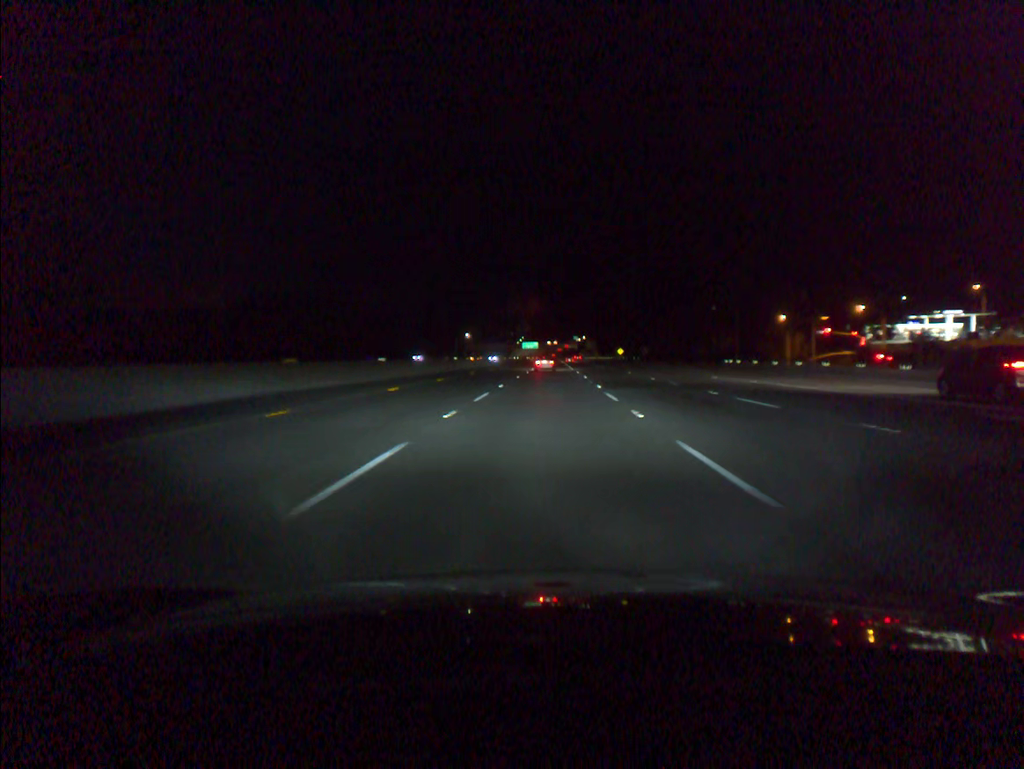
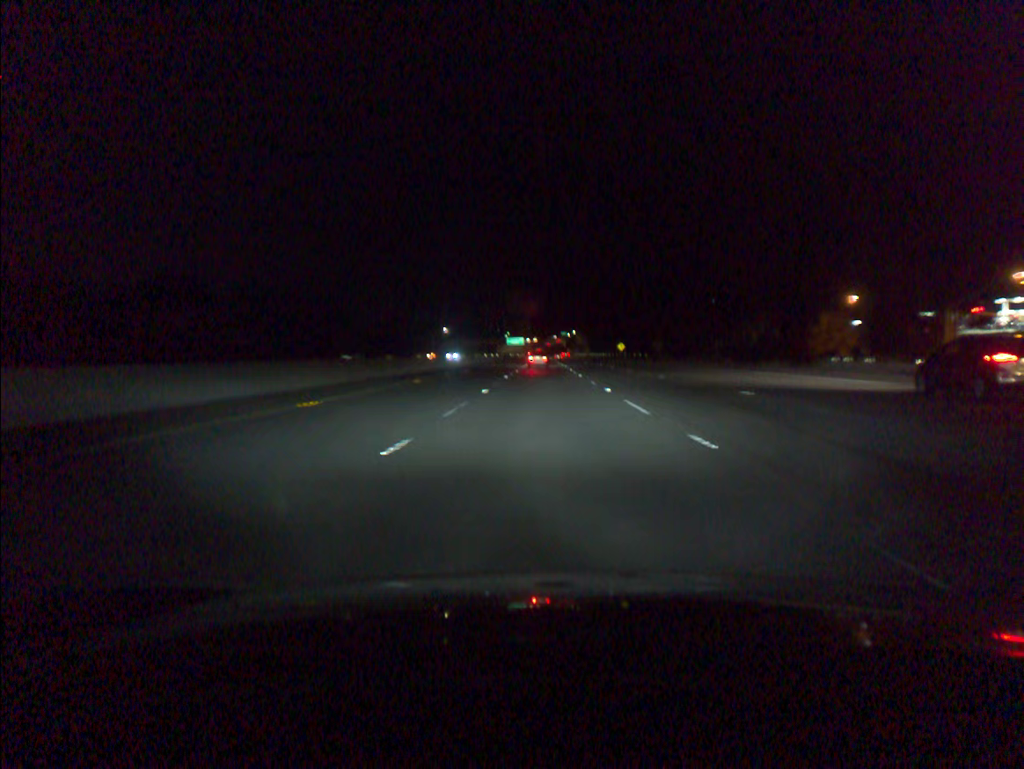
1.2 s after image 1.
(+0.3, +35.6) m; +1°
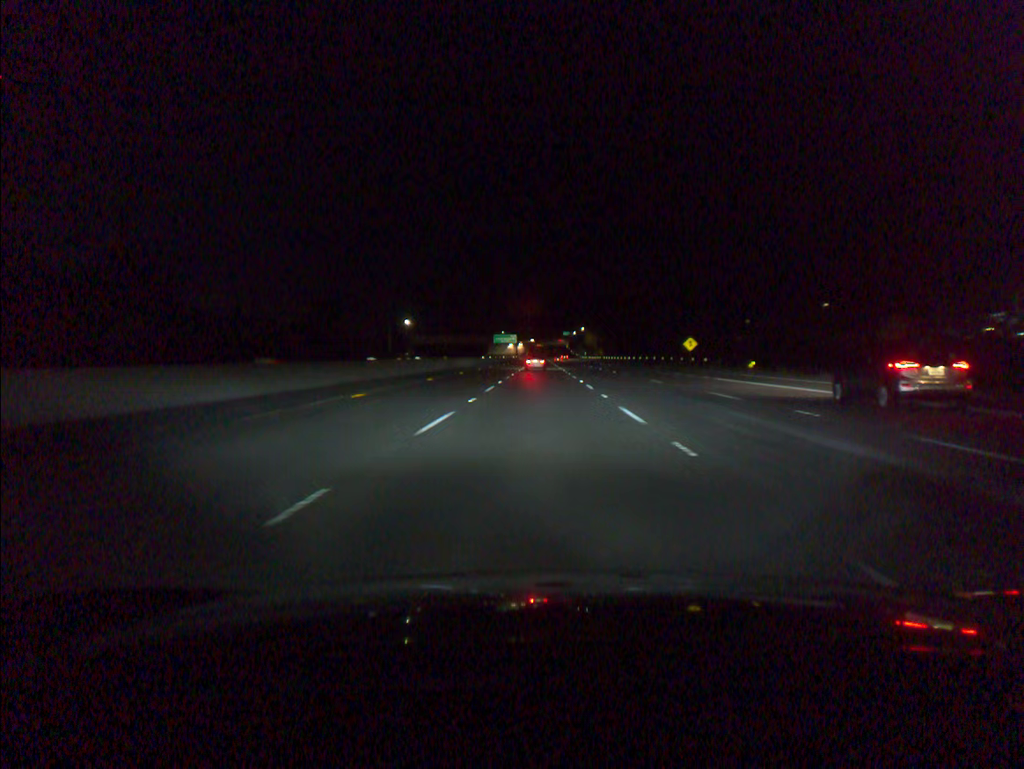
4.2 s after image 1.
(+0.4, +88.6) m; 0°
